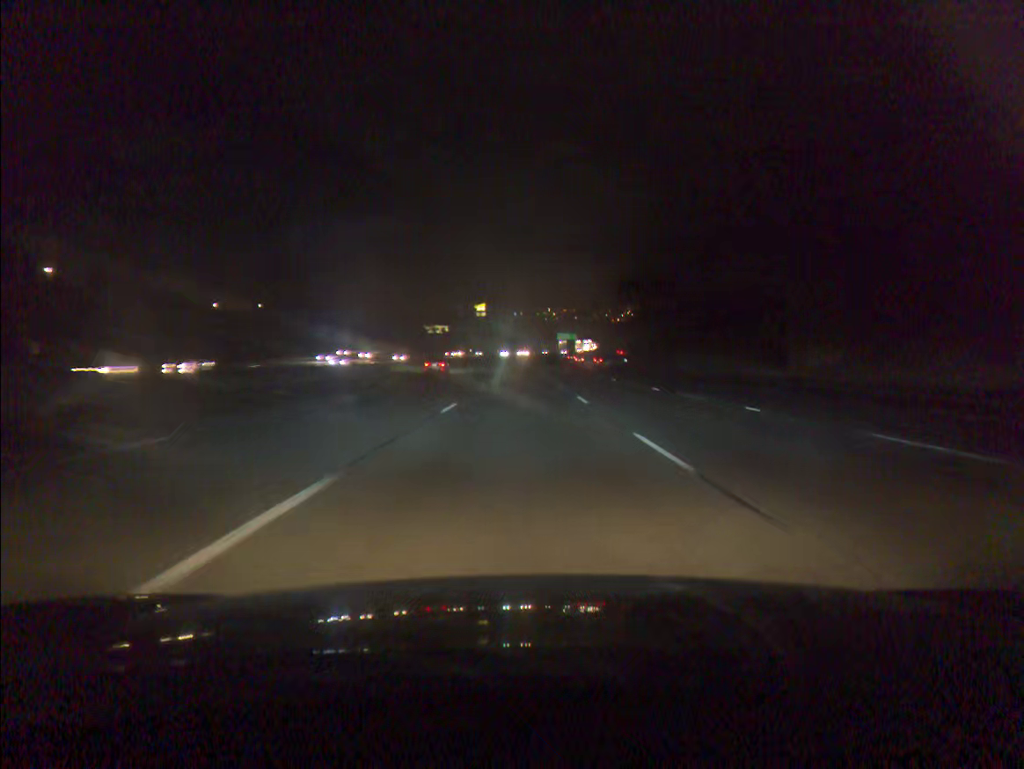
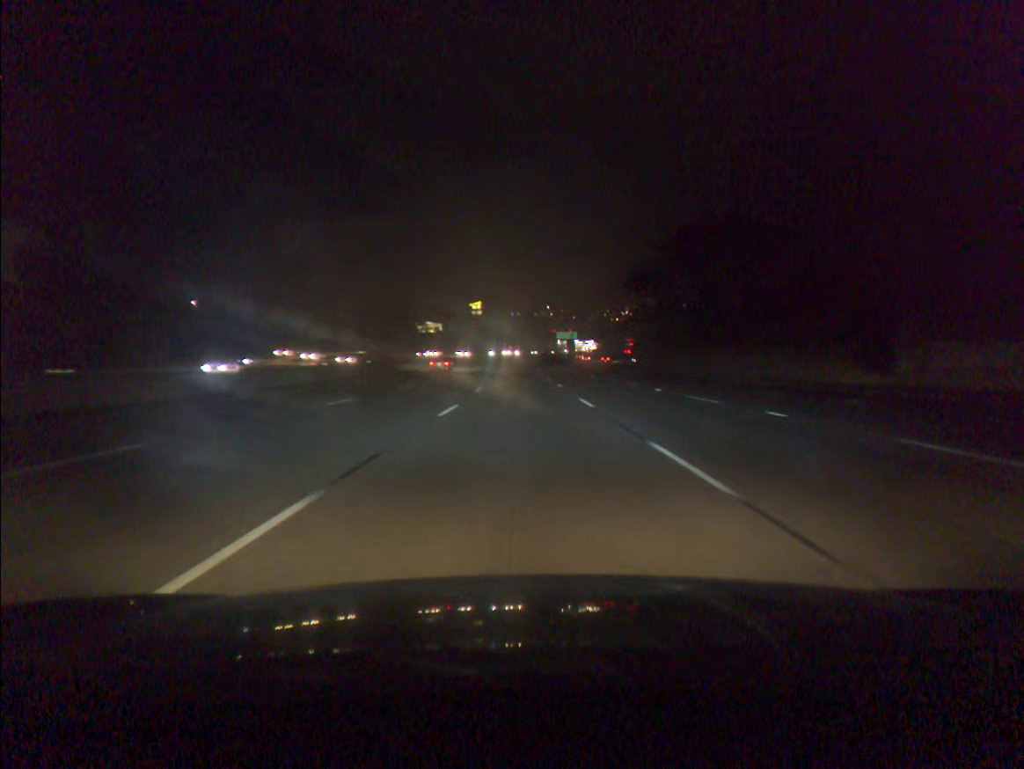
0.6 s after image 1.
(0.0, +15.3) m; 0°
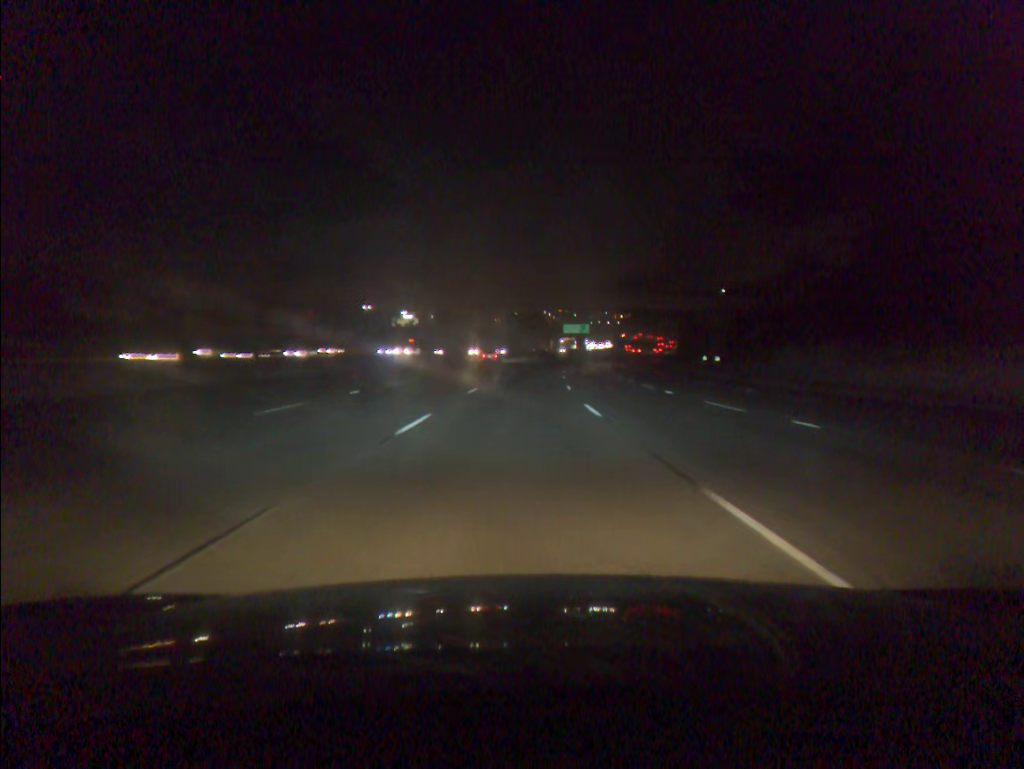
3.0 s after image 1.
(+0.3, +61.4) m; 0°
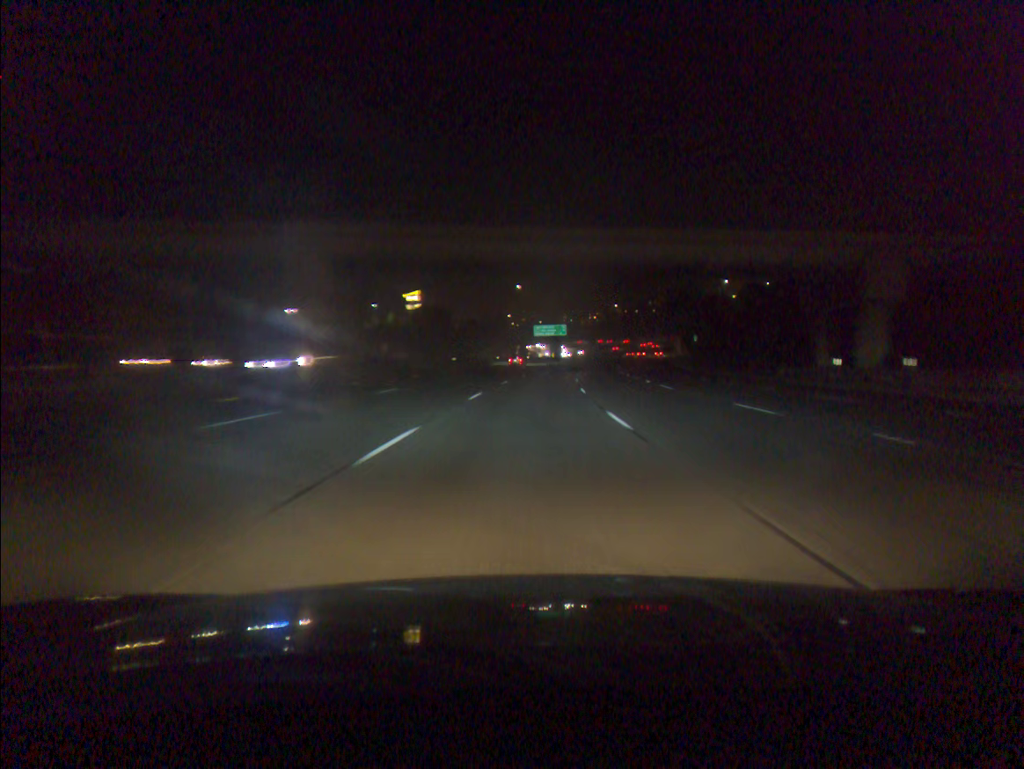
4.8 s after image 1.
(+0.8, +46.0) m; +3°
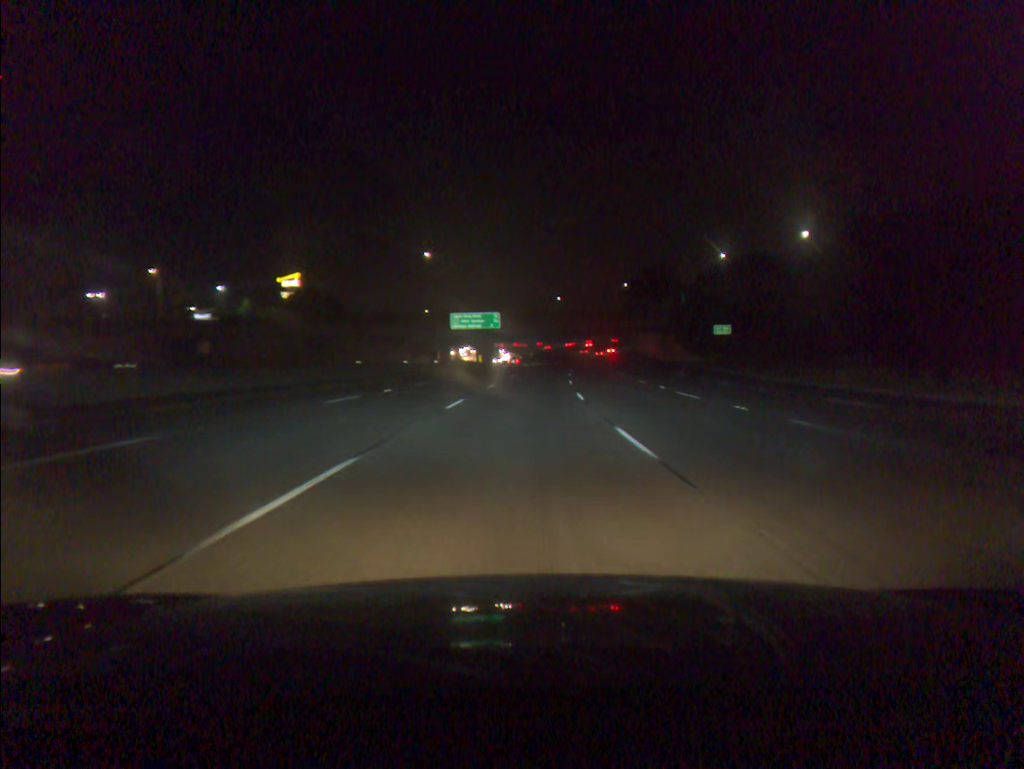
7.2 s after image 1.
(+2.9, +61.2) m; +5°
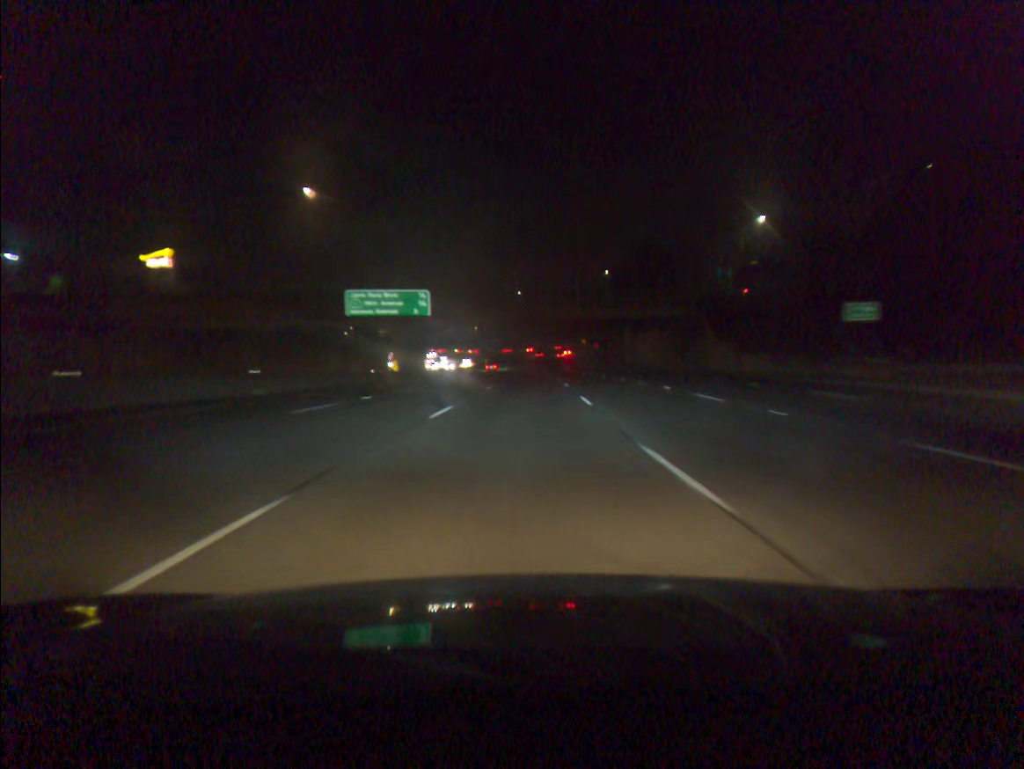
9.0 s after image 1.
(+1.3, +45.9) m; +3°
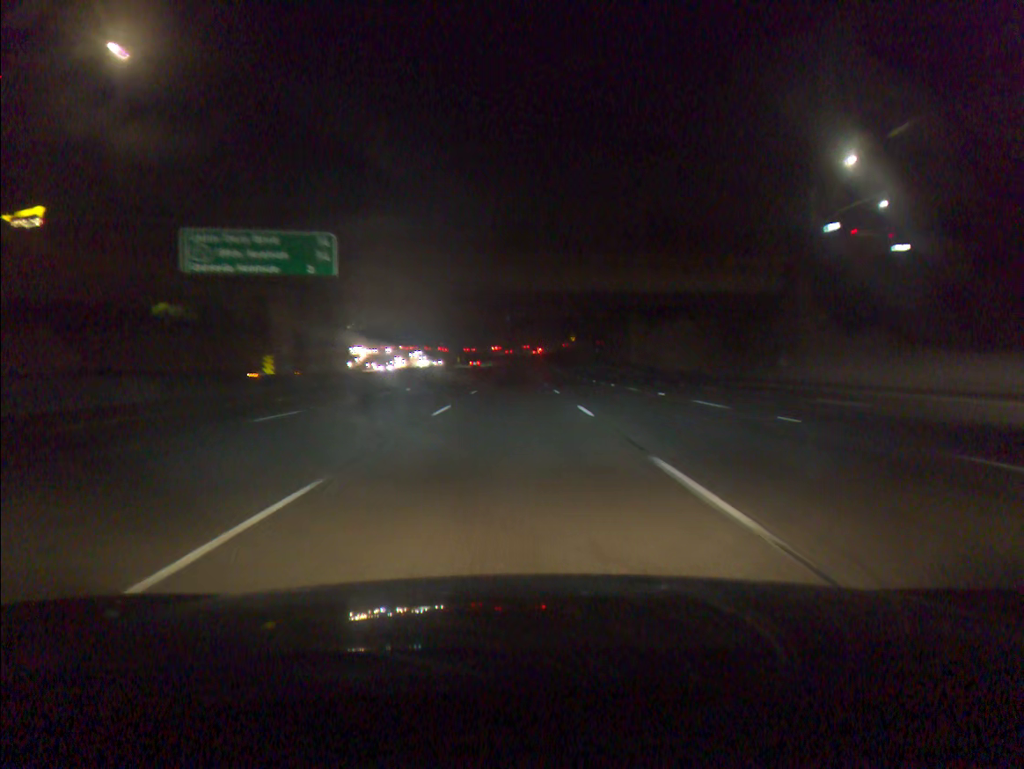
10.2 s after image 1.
(+0.4, +30.5) m; +1°
